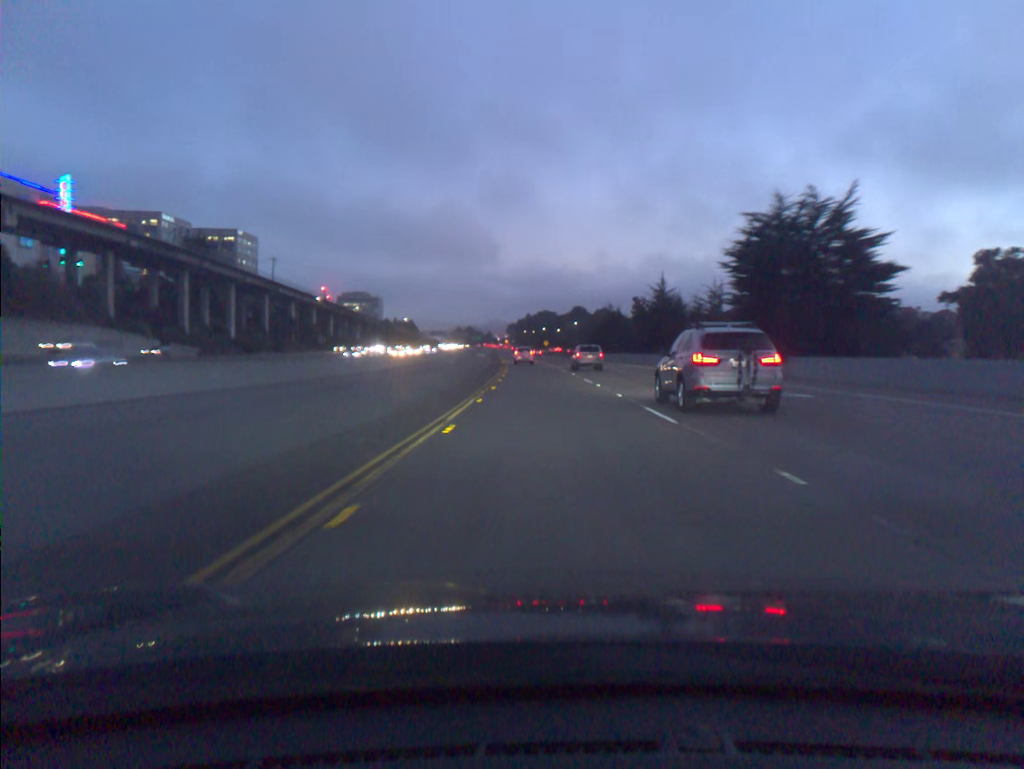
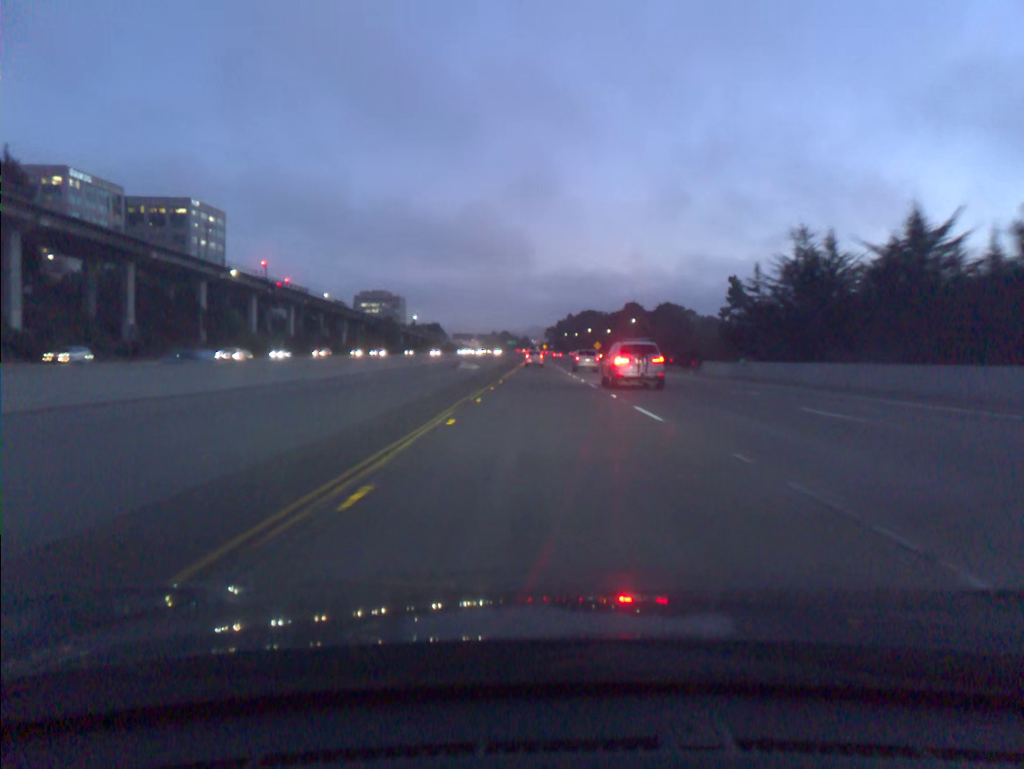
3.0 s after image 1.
(-1.8, +78.3) m; -3°
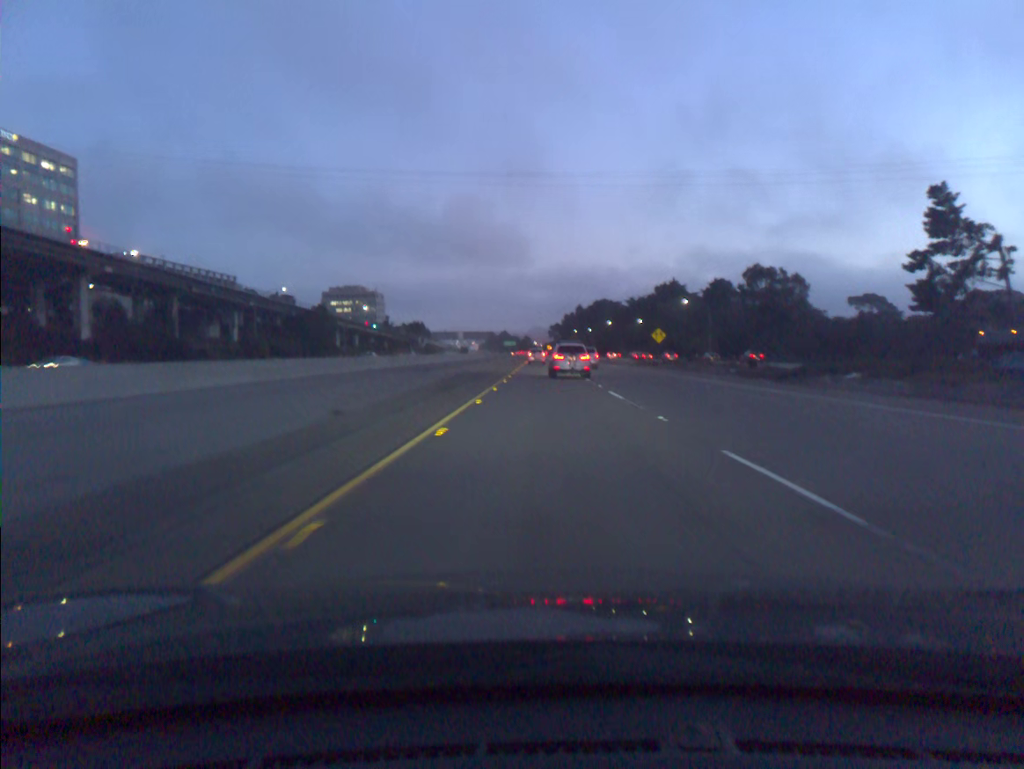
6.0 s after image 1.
(-0.6, +81.7) m; 0°
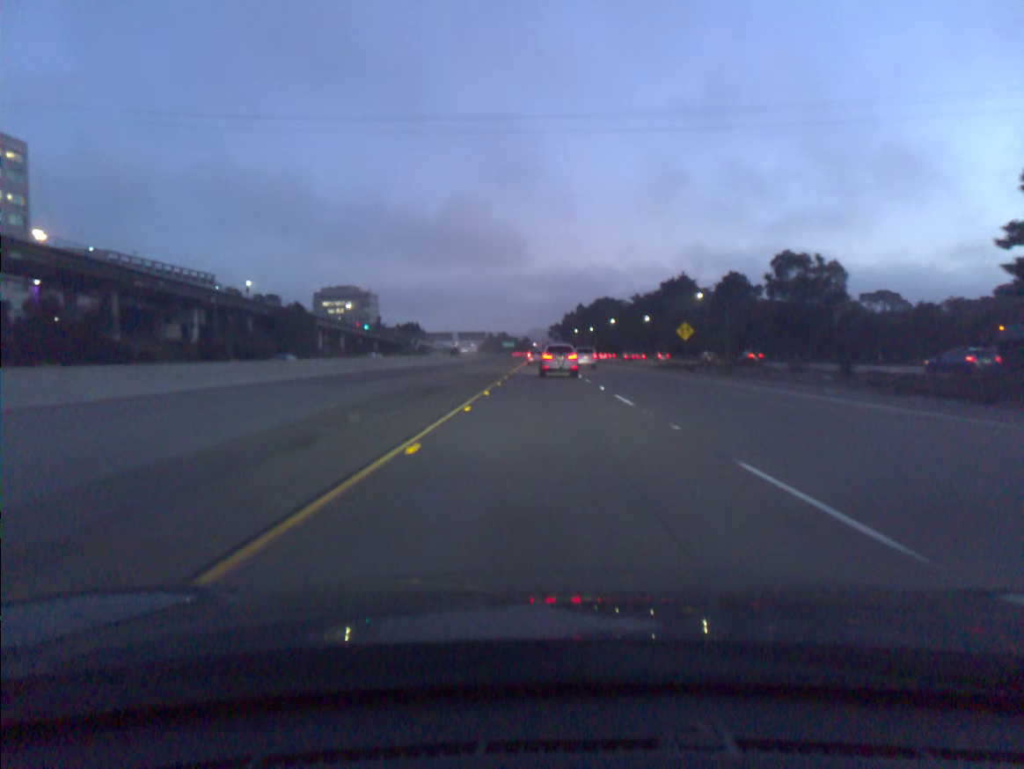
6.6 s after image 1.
(0.0, +16.8) m; 0°
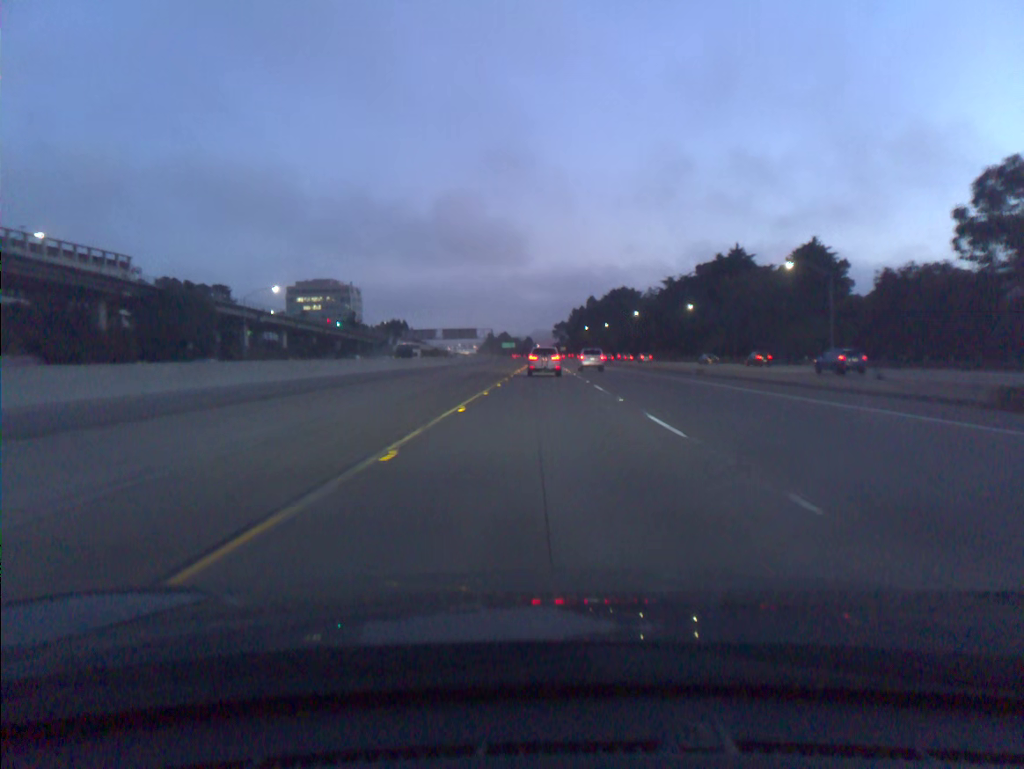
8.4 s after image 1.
(-0.1, +50.8) m; 0°
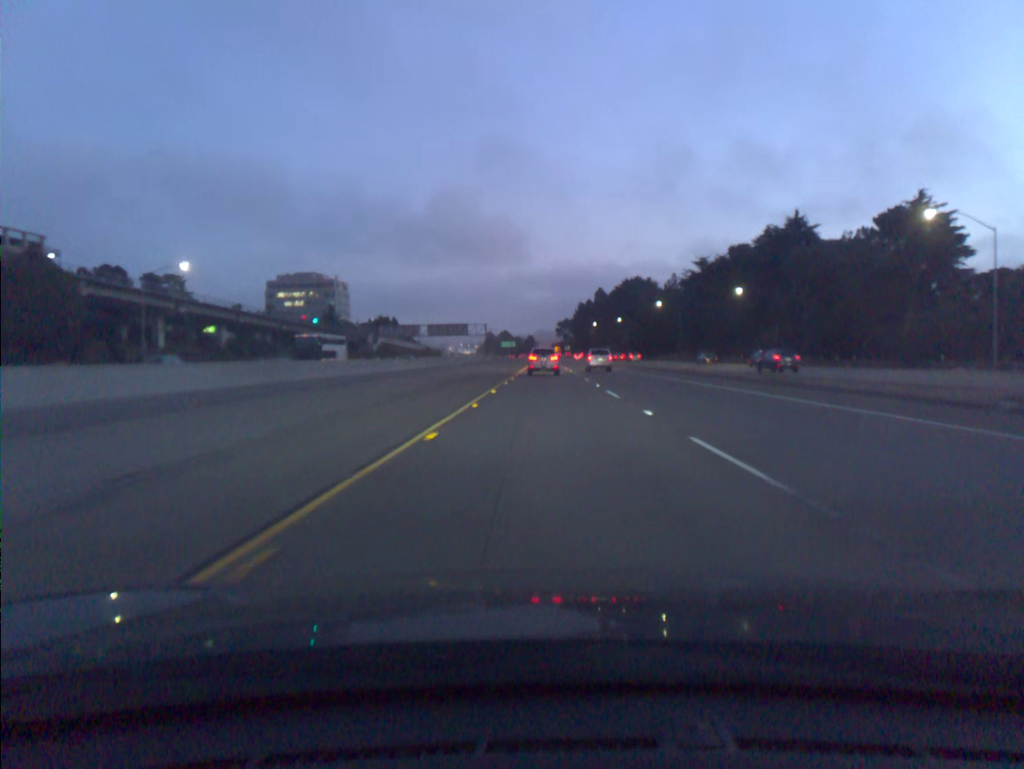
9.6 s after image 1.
(-0.1, +34.1) m; 0°
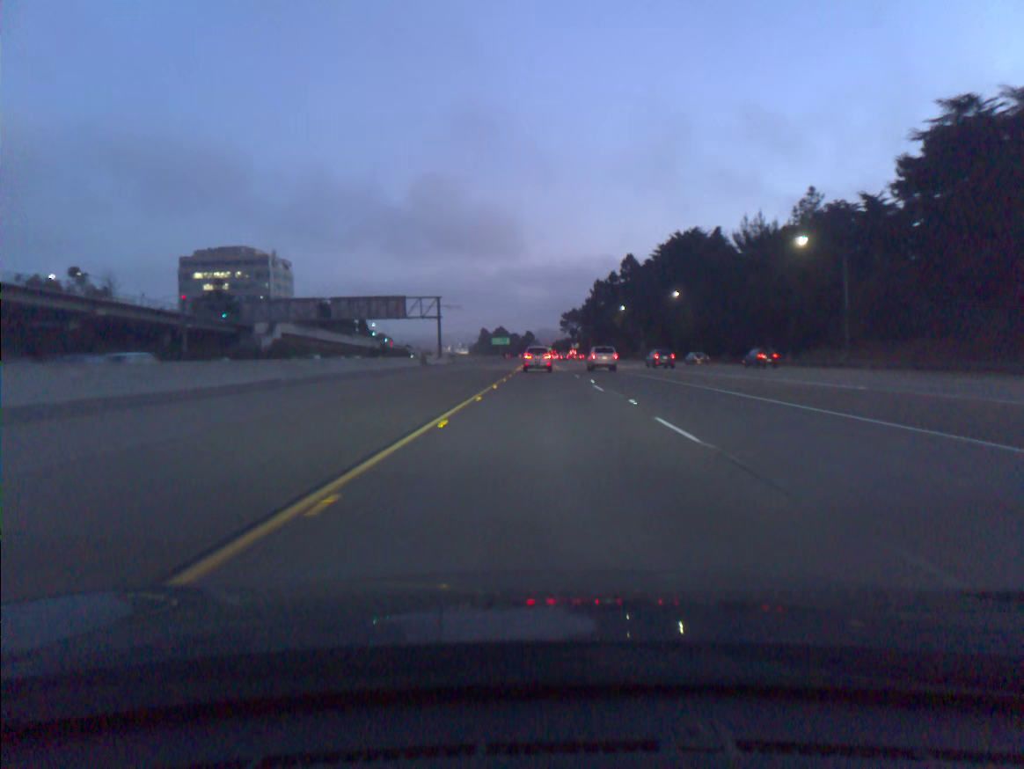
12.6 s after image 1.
(+0.1, +85.4) m; 0°
